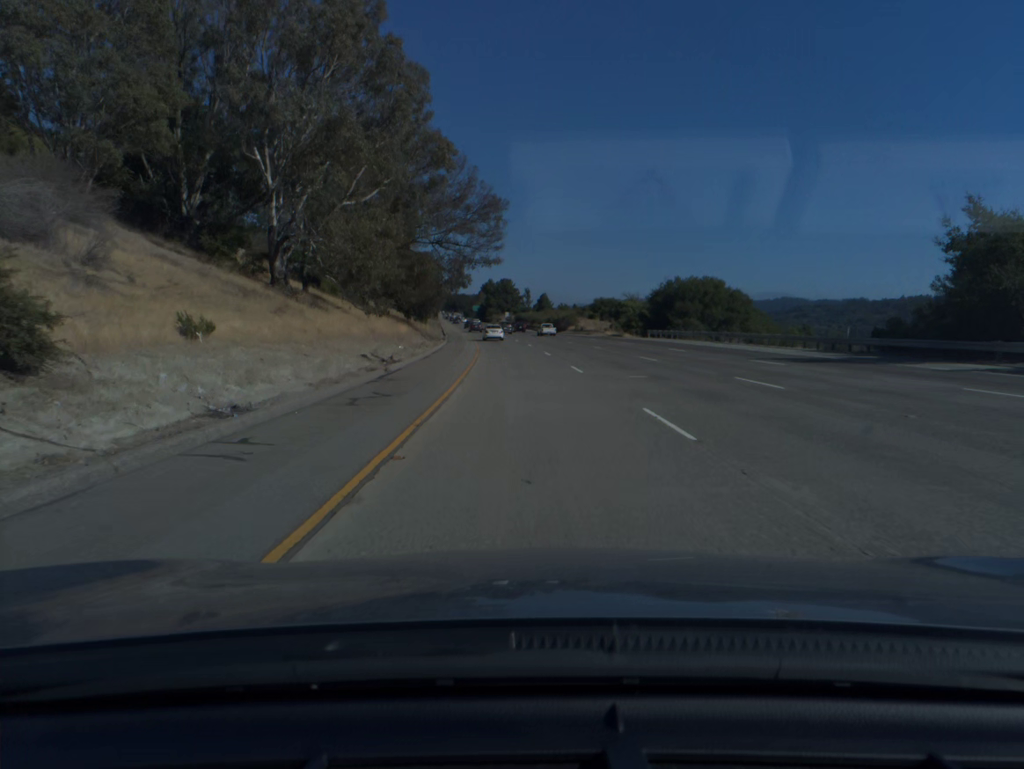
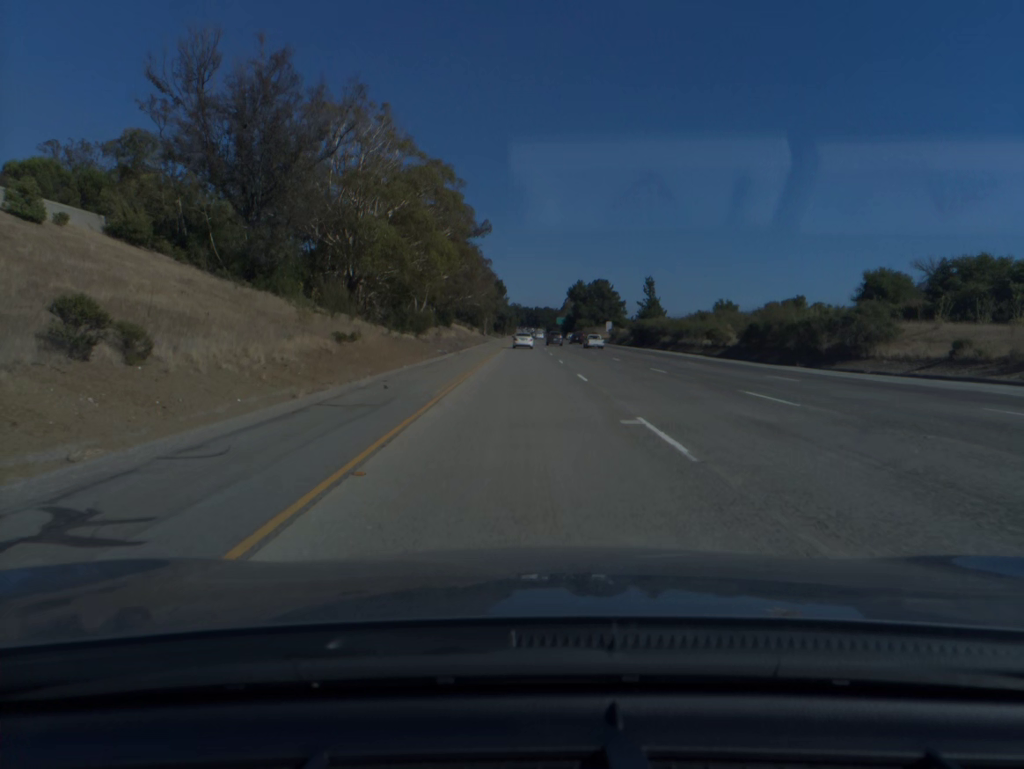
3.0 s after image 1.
(-6.3, +102.6) m; -6°
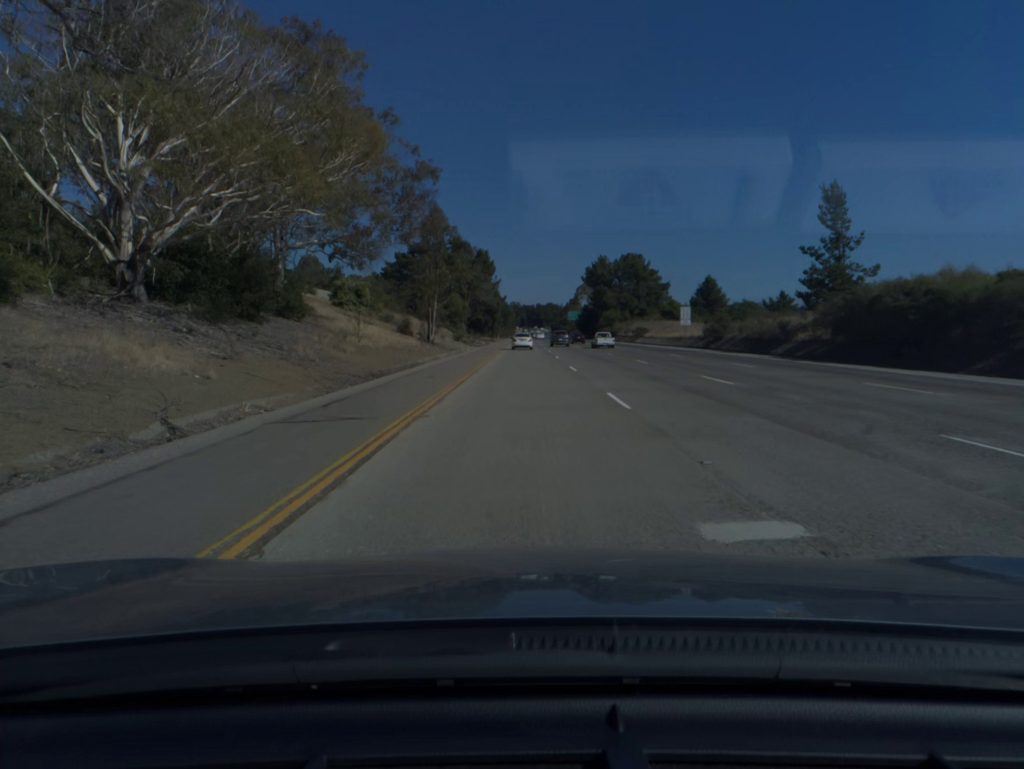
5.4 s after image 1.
(-0.2, +82.0) m; 0°
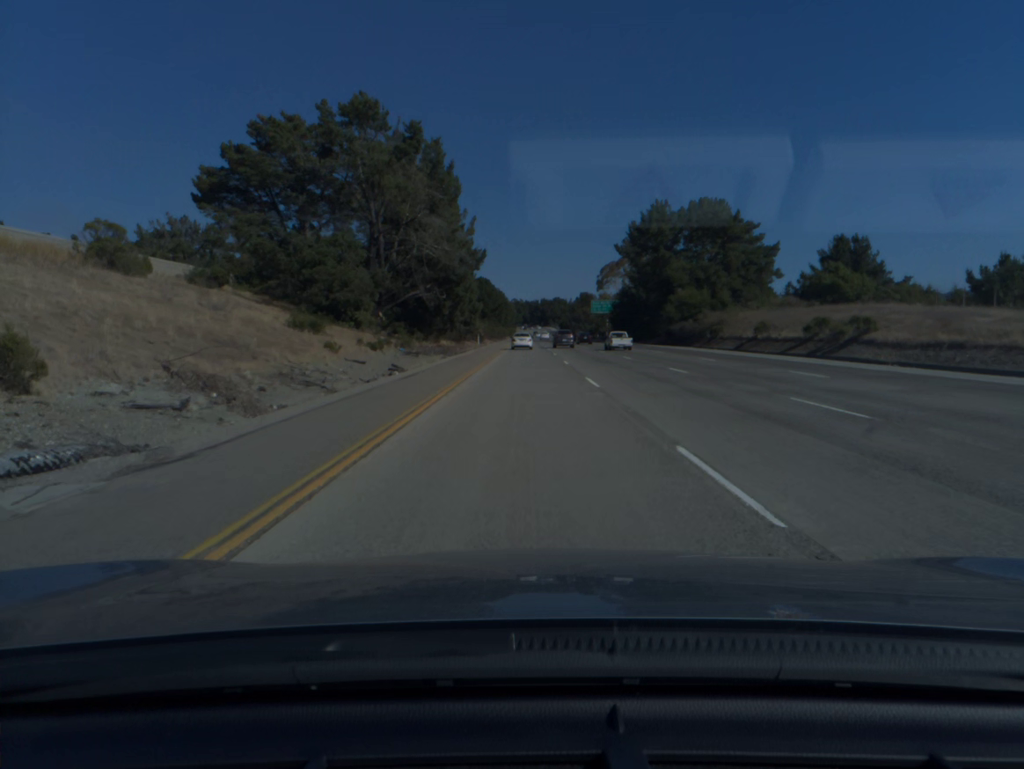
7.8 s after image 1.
(0.0, +81.9) m; 0°
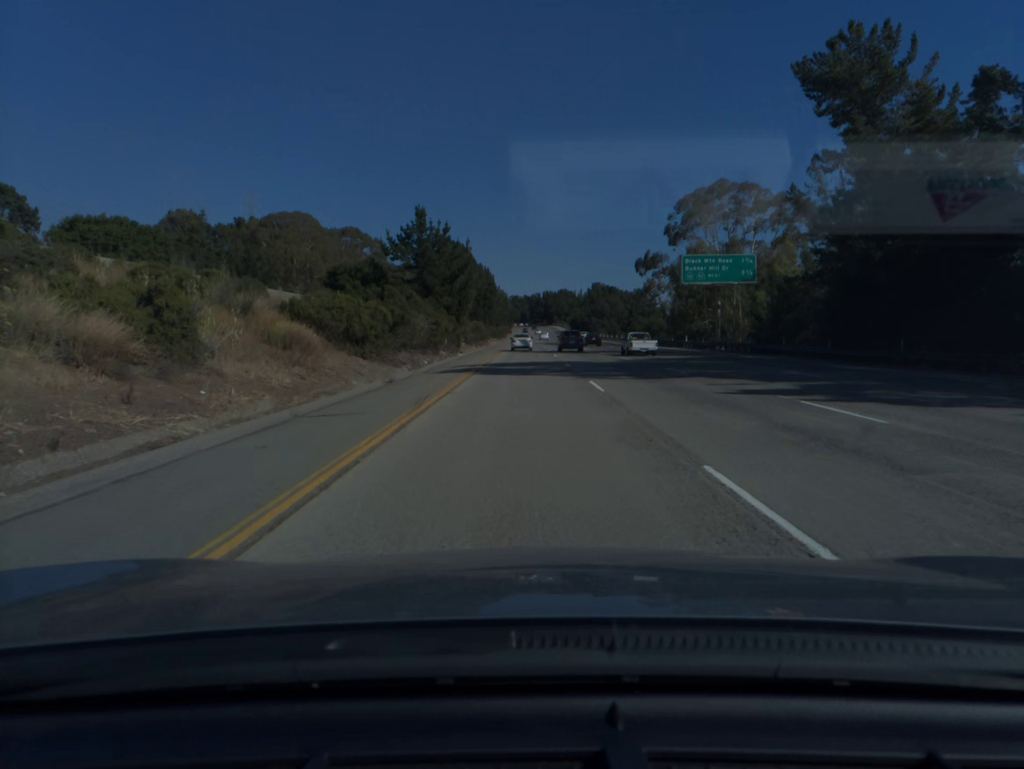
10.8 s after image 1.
(0.0, +102.5) m; 0°
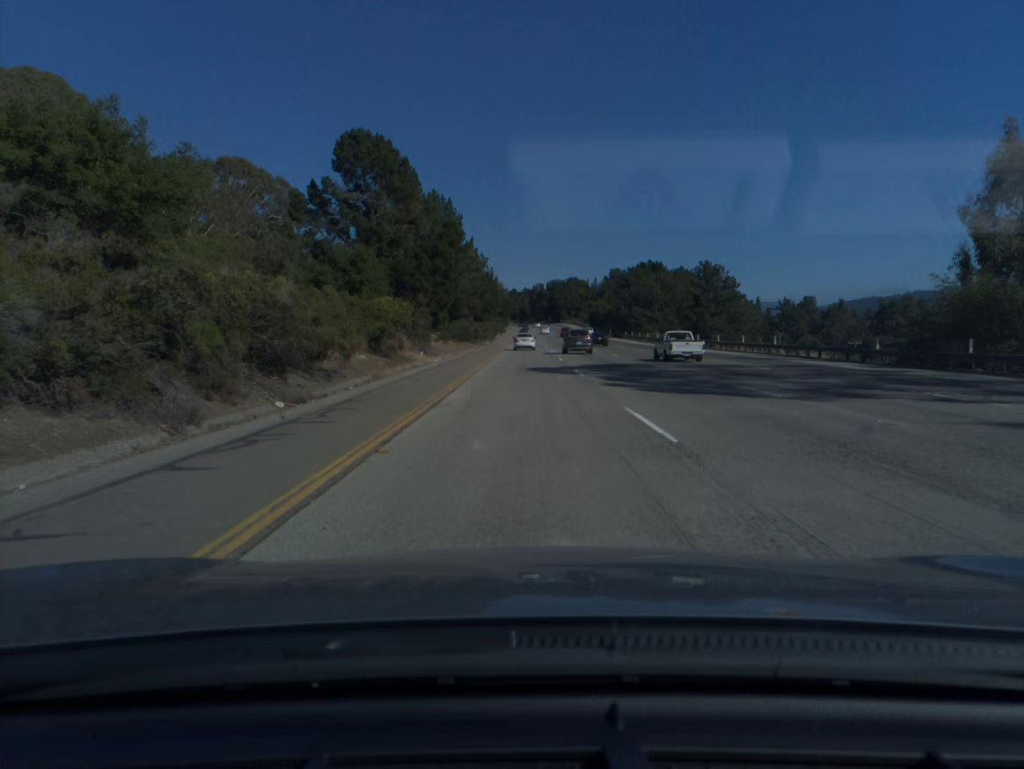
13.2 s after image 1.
(0.0, +82.0) m; 0°
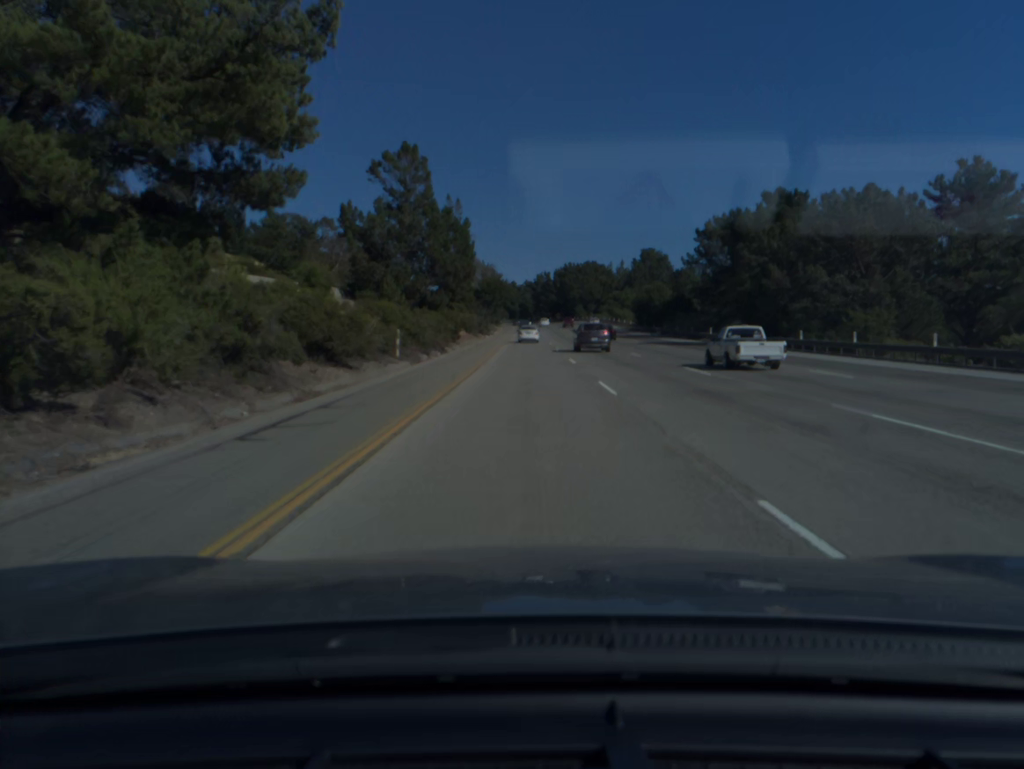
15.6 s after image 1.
(0.0, +81.5) m; 0°
